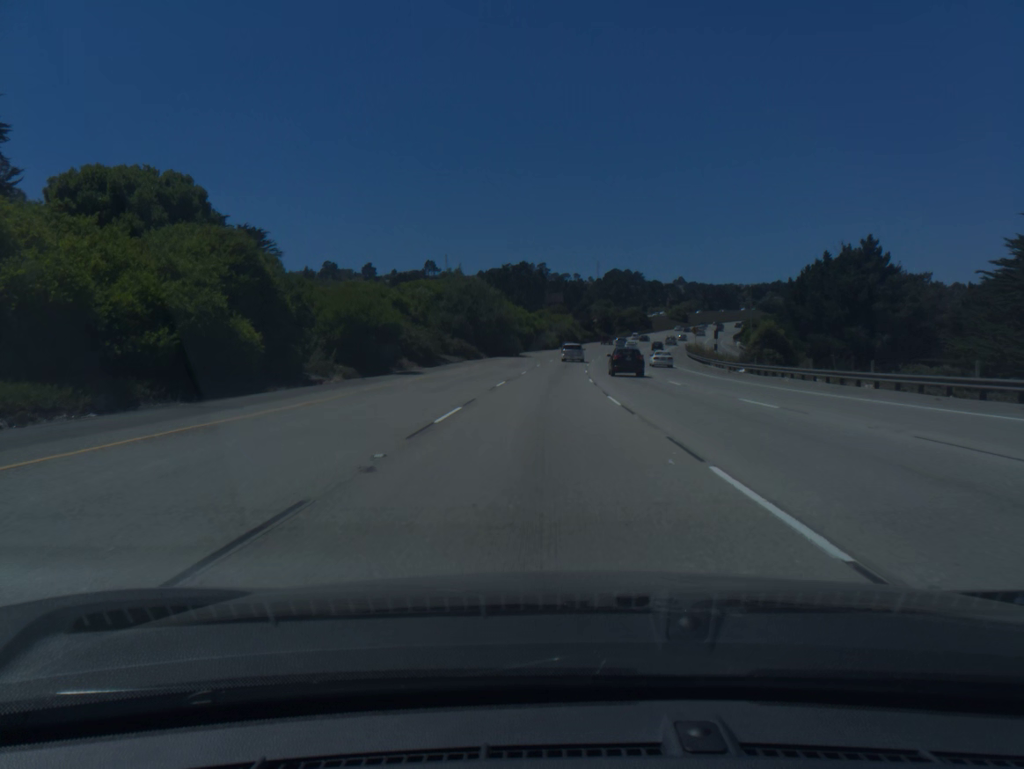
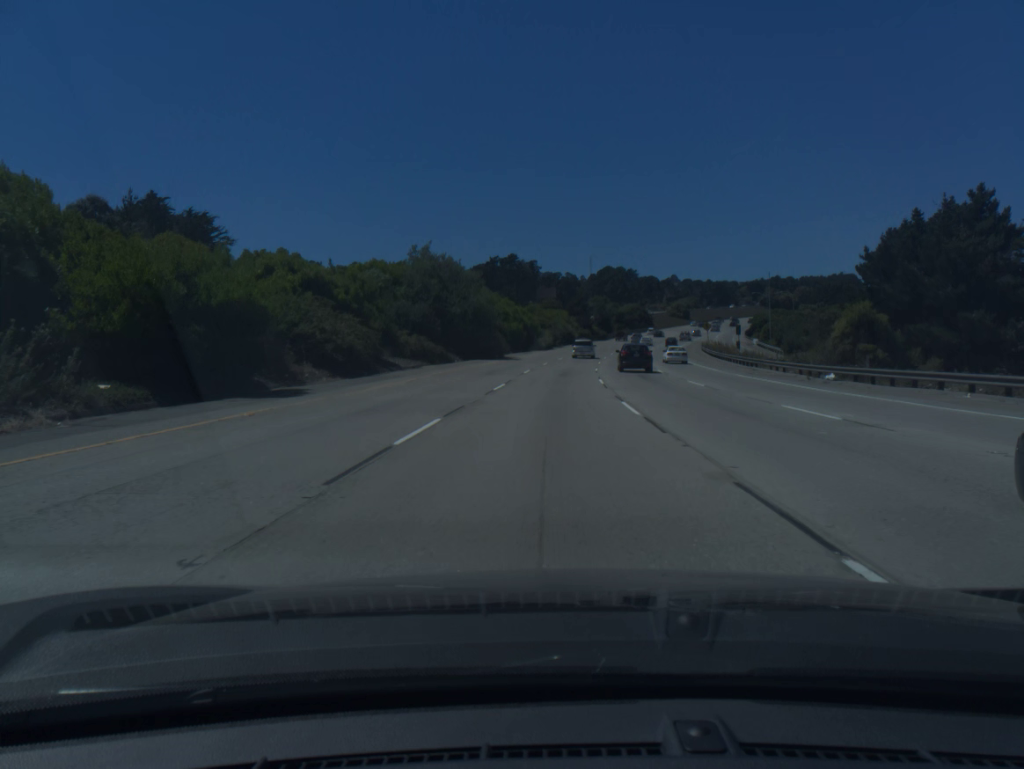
(+0.1, +18.4) m; 0°
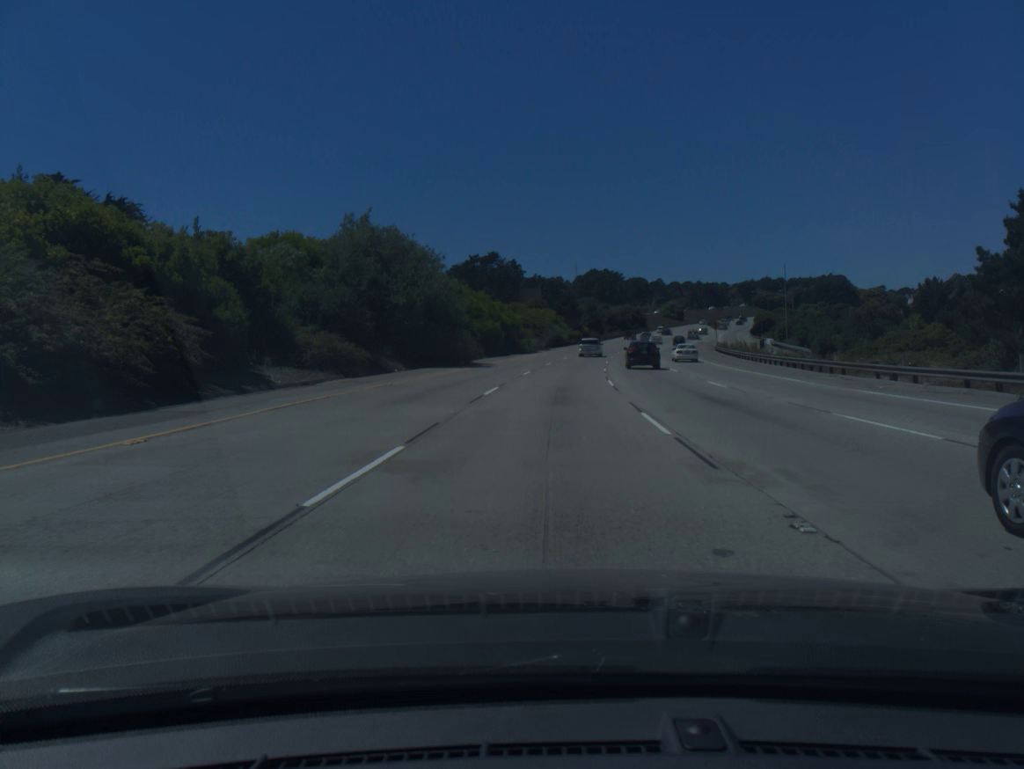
(+0.1, +18.4) m; +1°
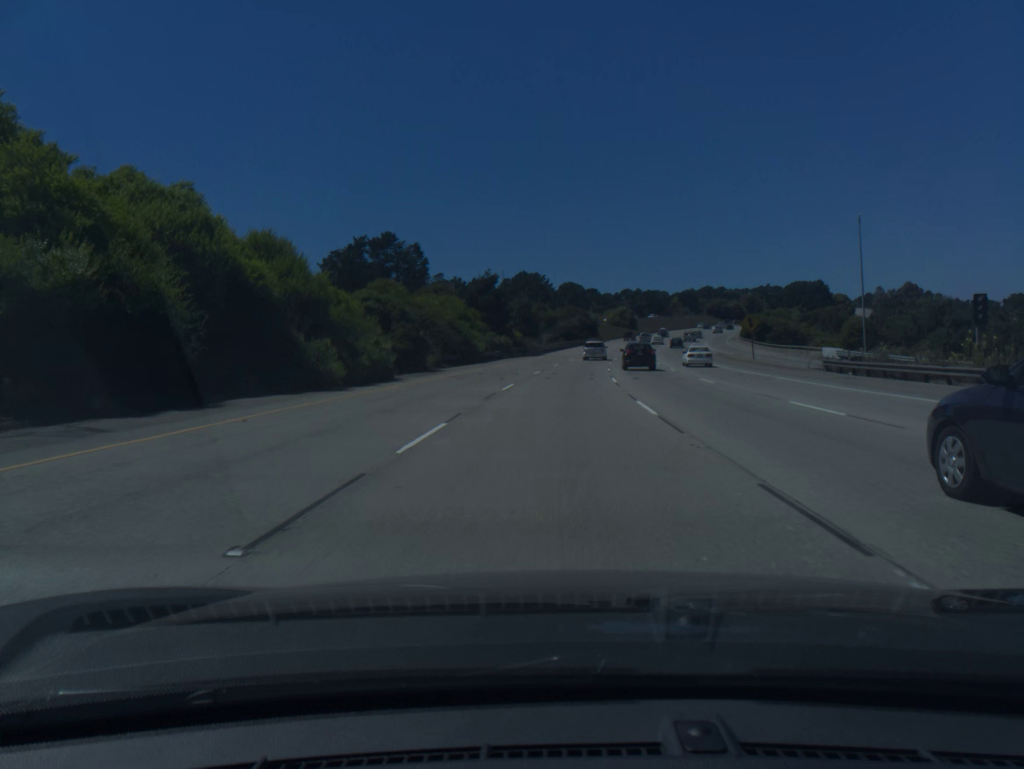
(+2.3, +54.8) m; +5°
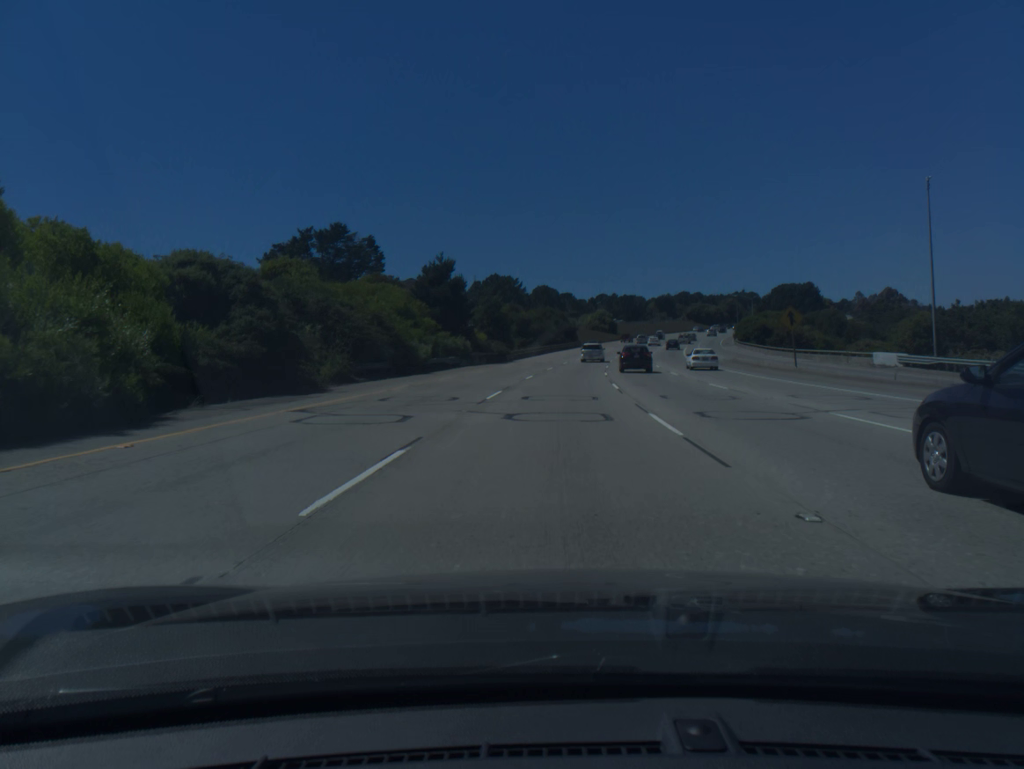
(+0.3, +18.2) m; +2°
